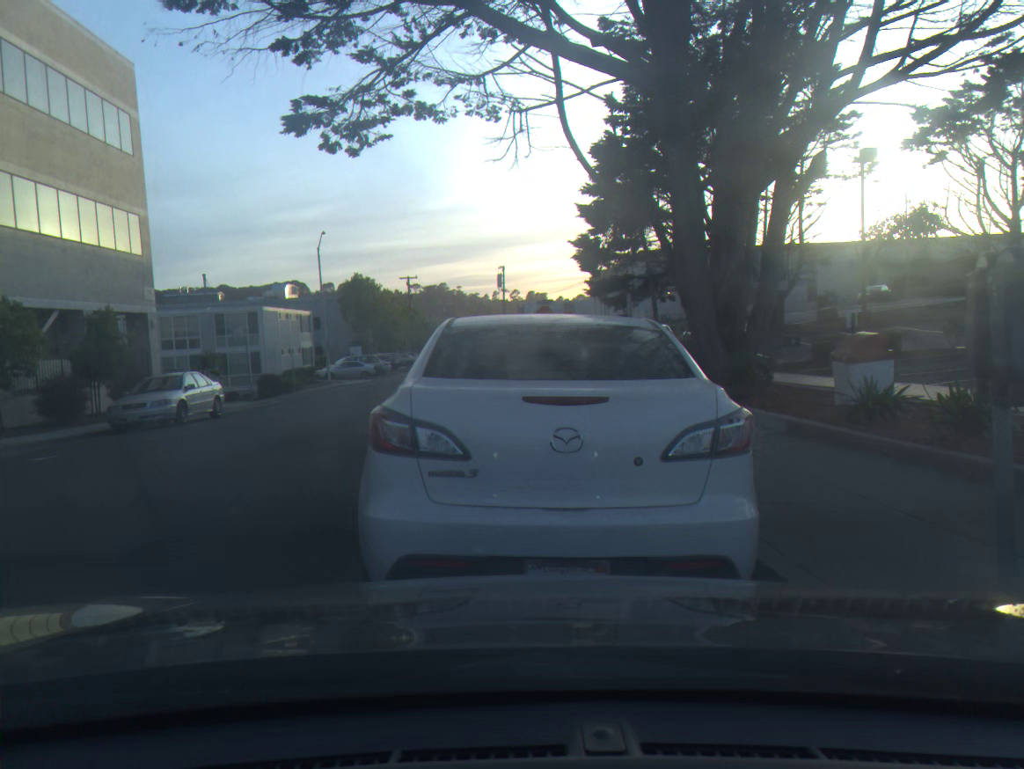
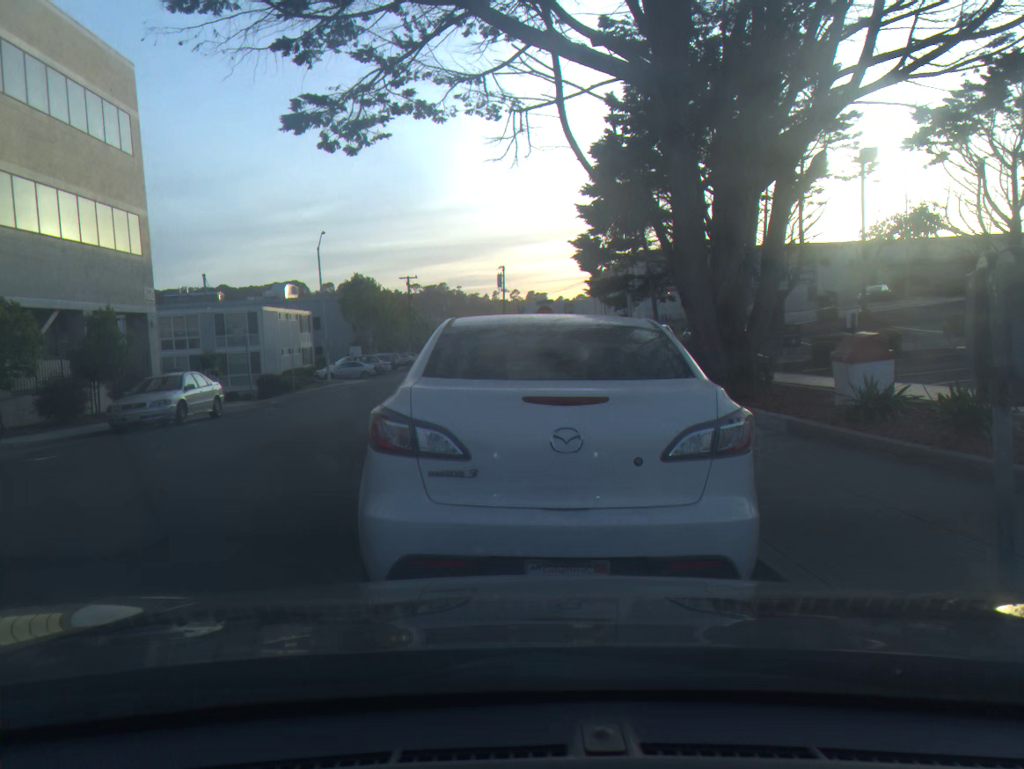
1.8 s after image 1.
(0.0, 0.0) m; 0°
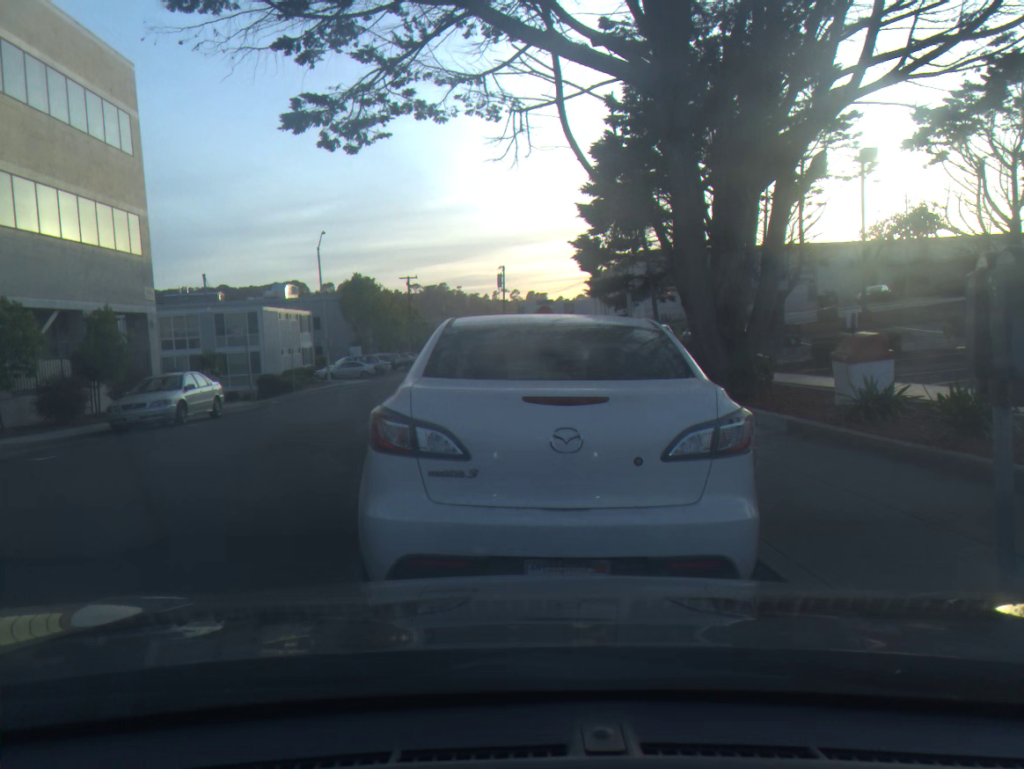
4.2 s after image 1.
(0.0, 0.0) m; 0°
